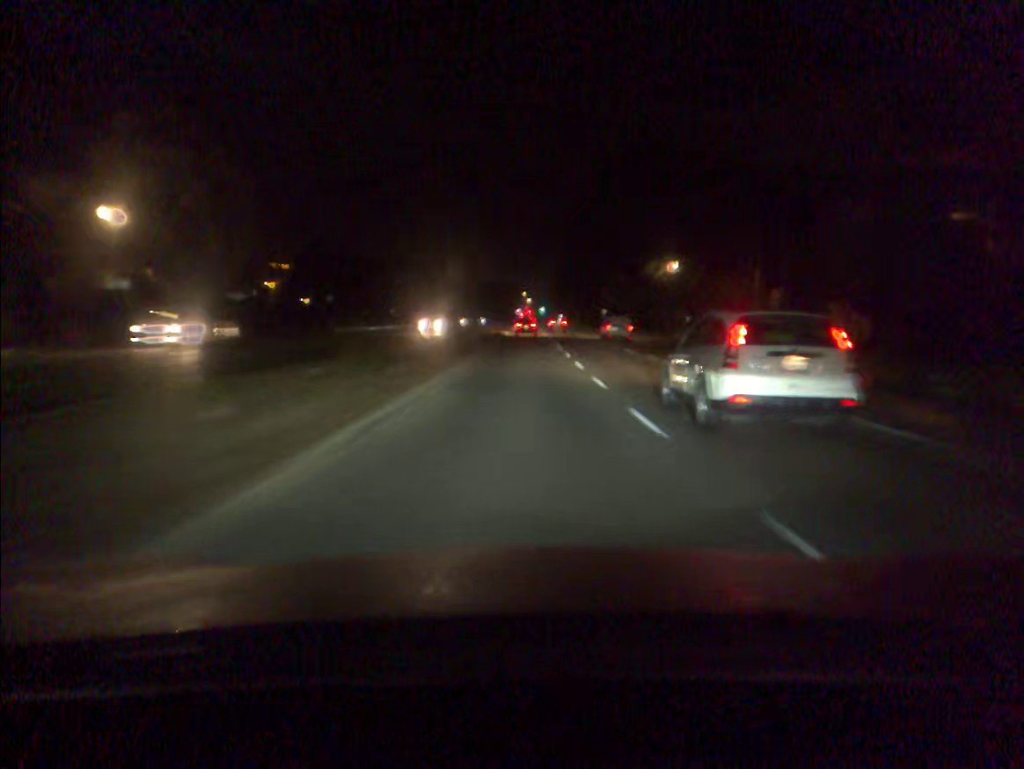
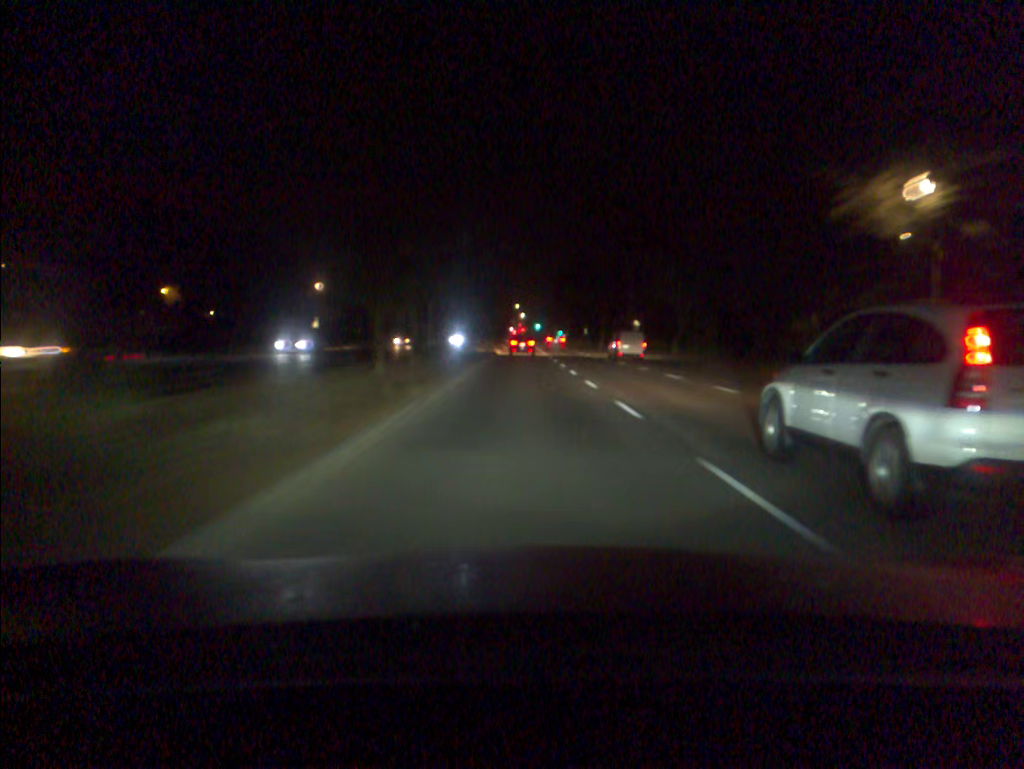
(0.0, +41.7) m; 0°
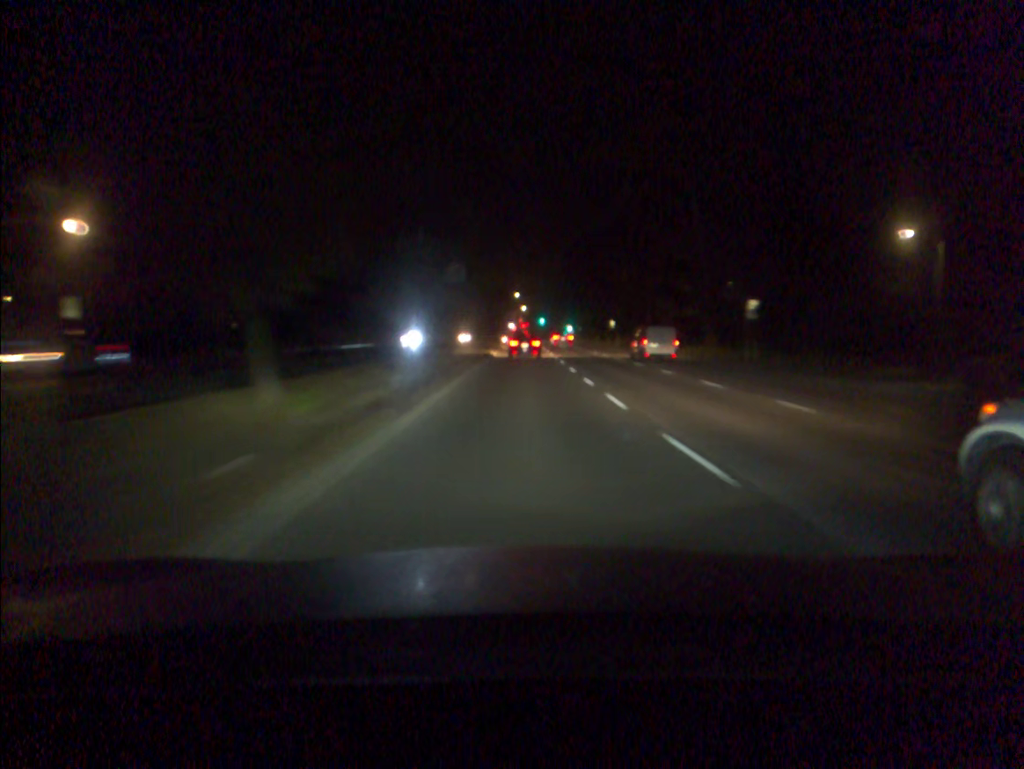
(0.0, +42.1) m; 0°
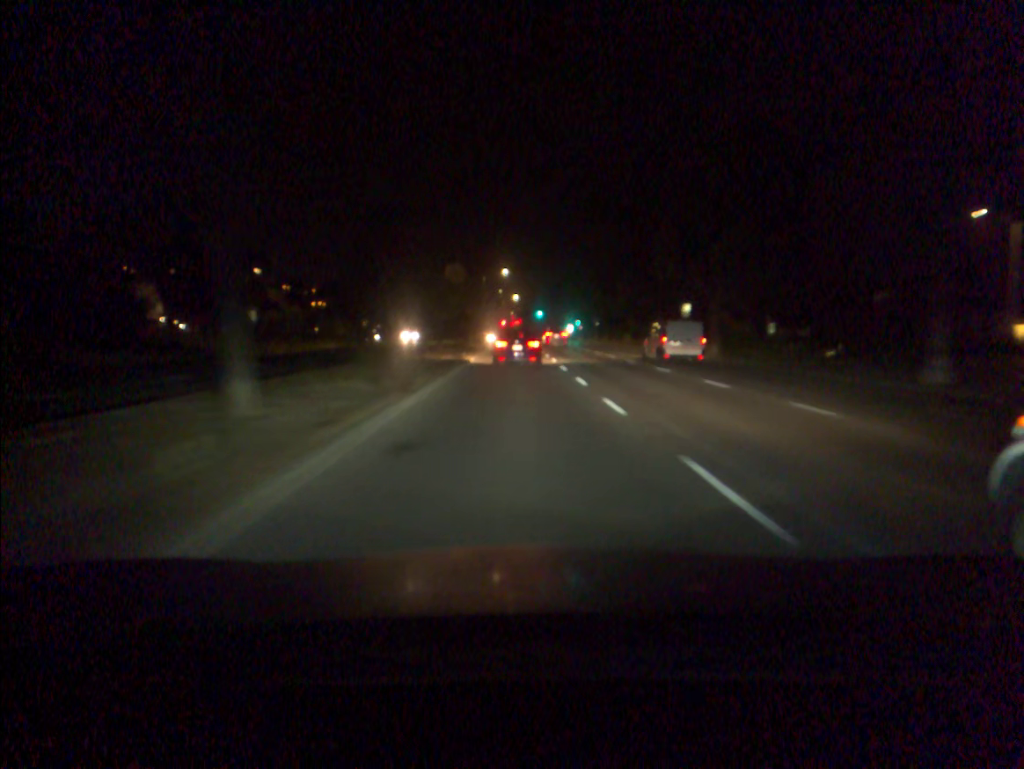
(+0.5, +53.0) m; +1°
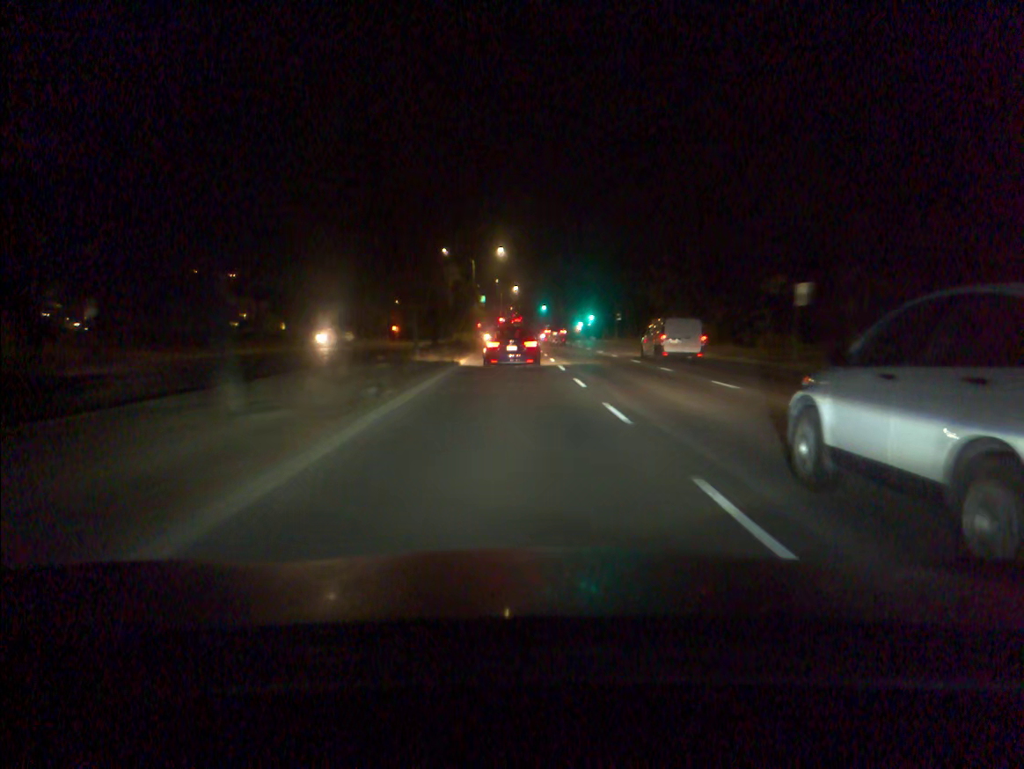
(-0.1, +23.2) m; 0°
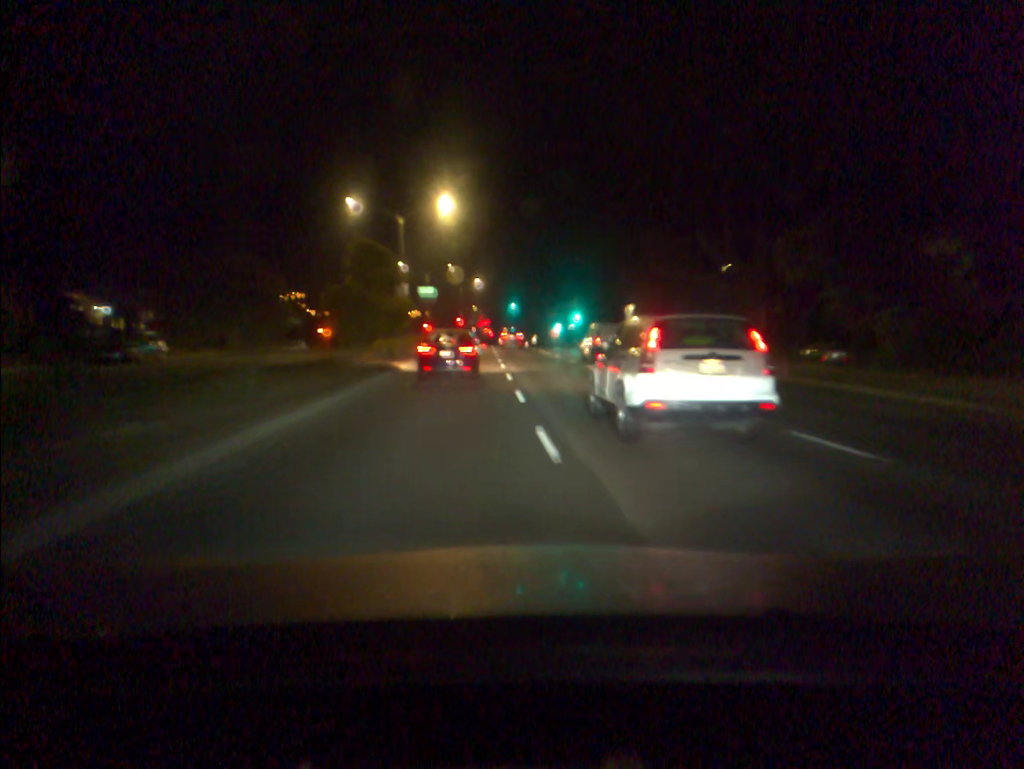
(+0.6, +32.0) m; +3°
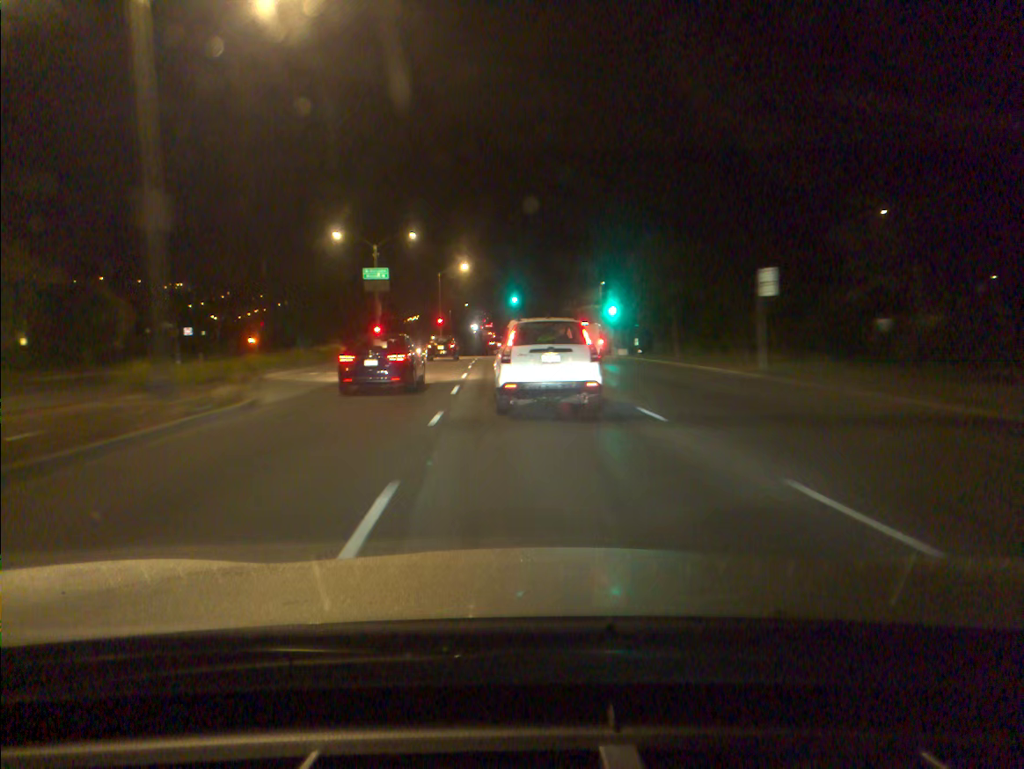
(0.0, +32.9) m; -1°
